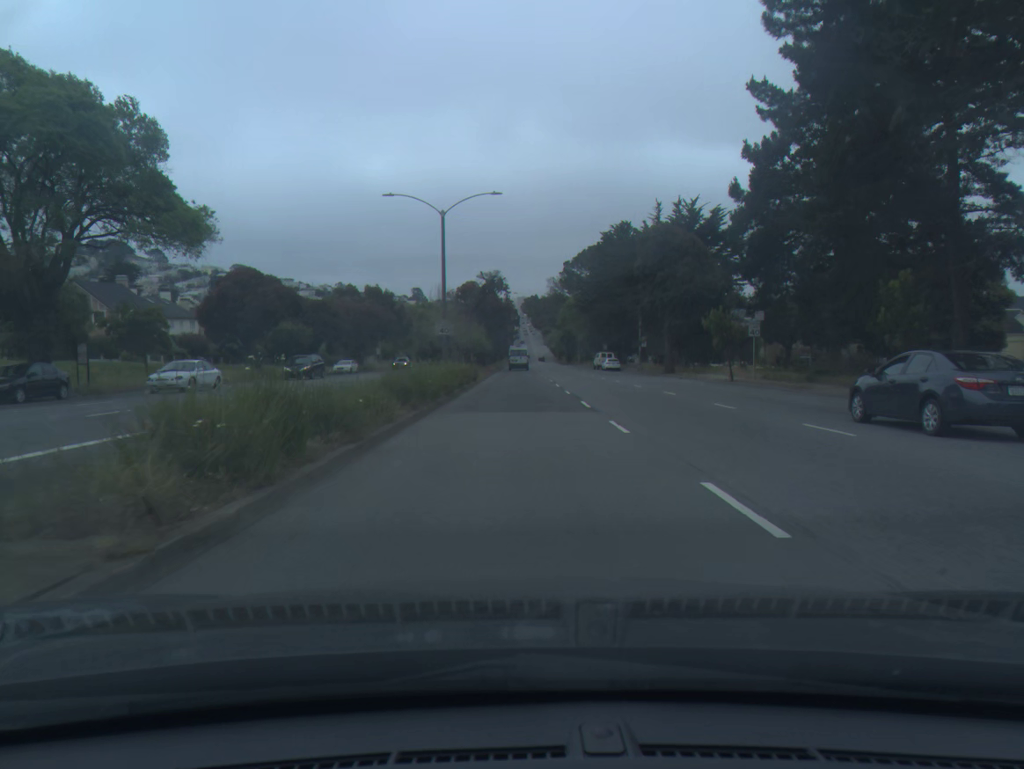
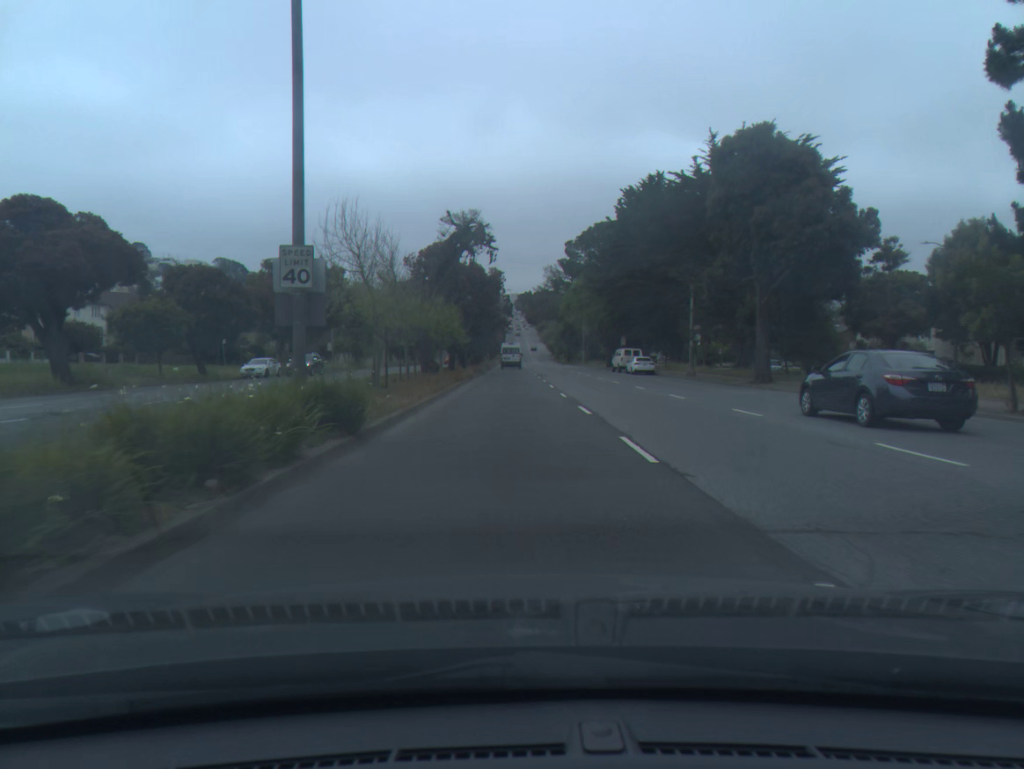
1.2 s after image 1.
(+0.1, +25.2) m; +1°
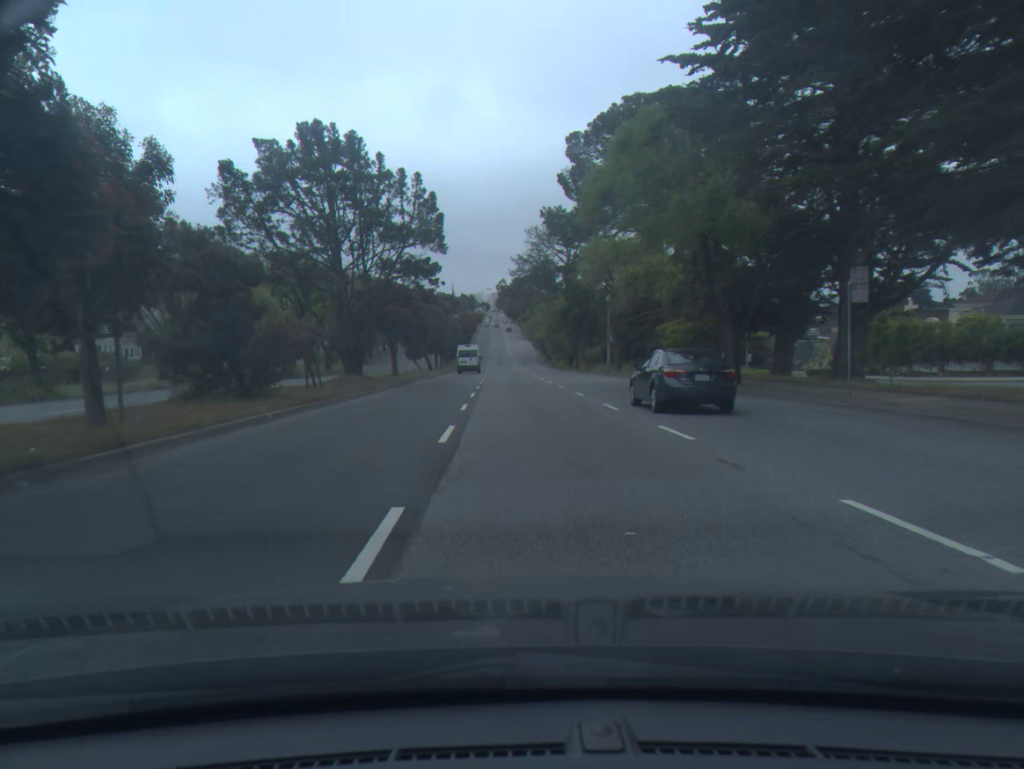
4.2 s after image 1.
(+1.7, +63.8) m; +1°
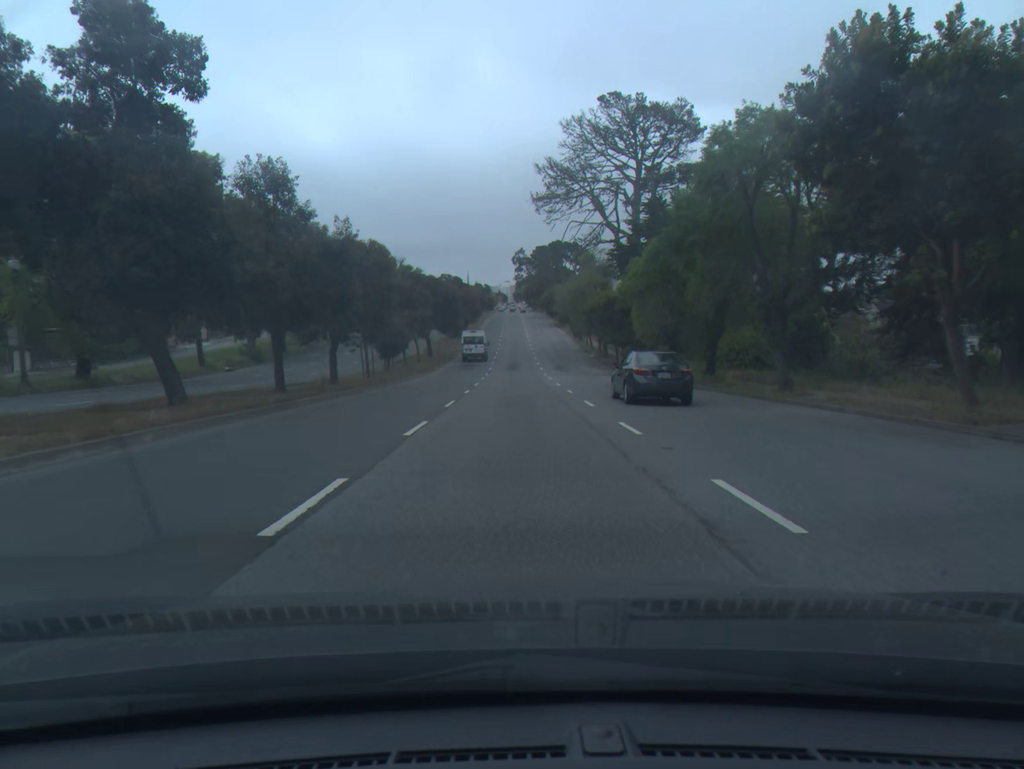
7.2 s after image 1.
(-1.2, +64.2) m; -1°
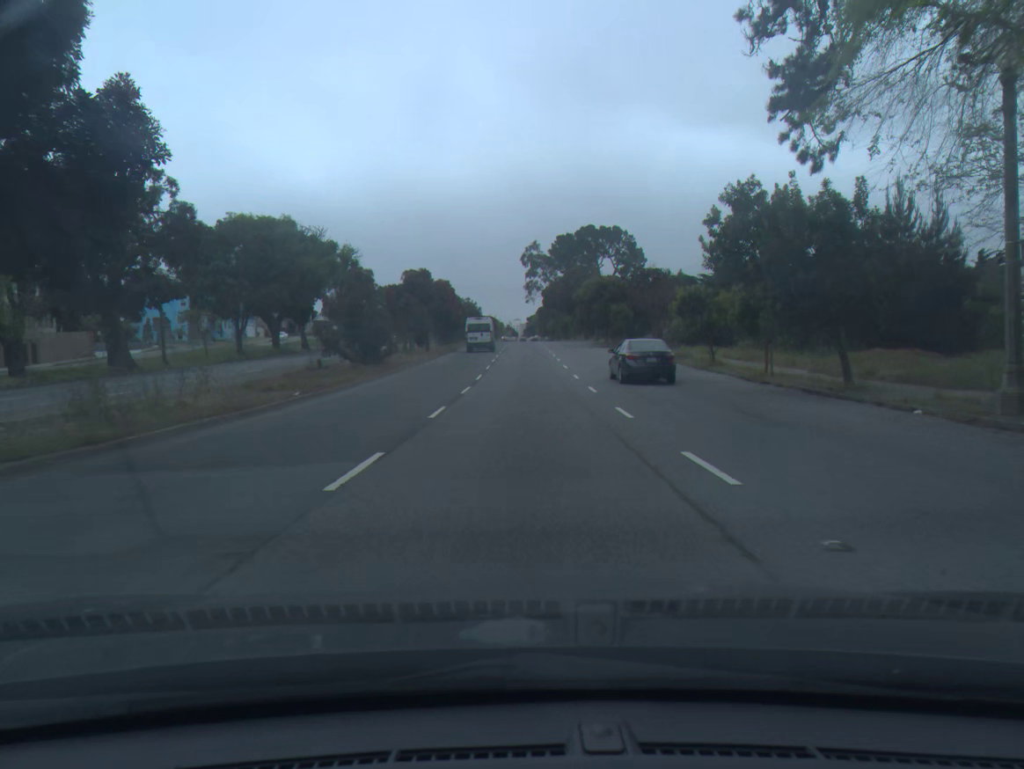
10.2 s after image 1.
(-0.5, +63.4) m; -1°
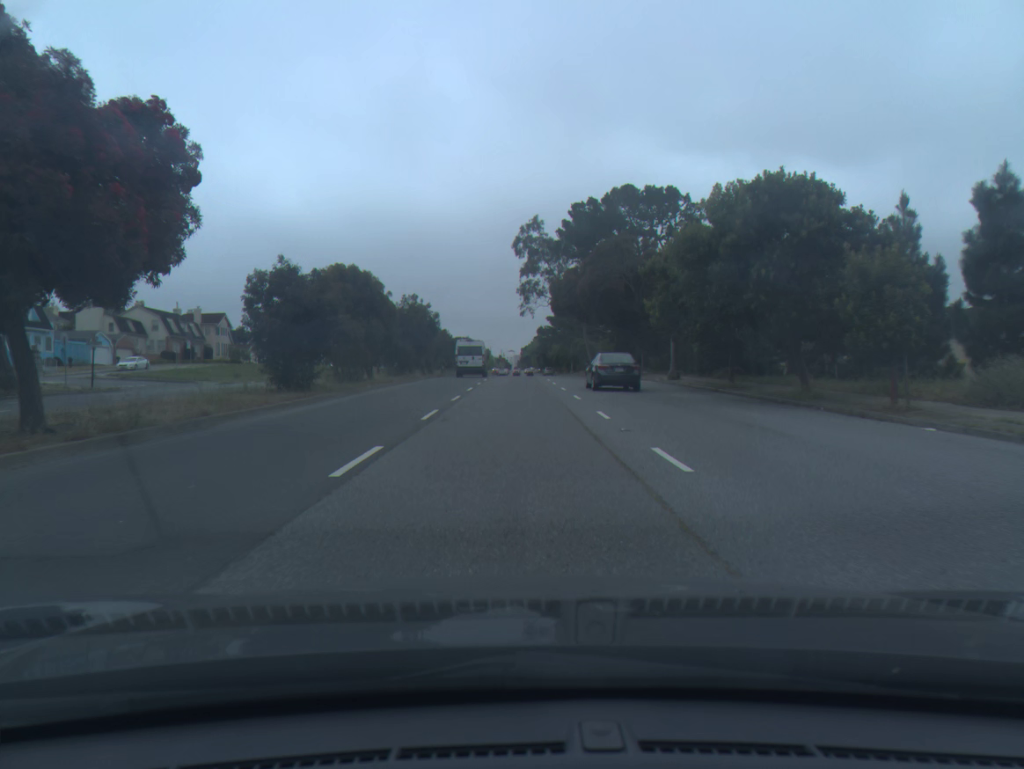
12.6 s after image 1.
(+0.3, +49.2) m; 0°
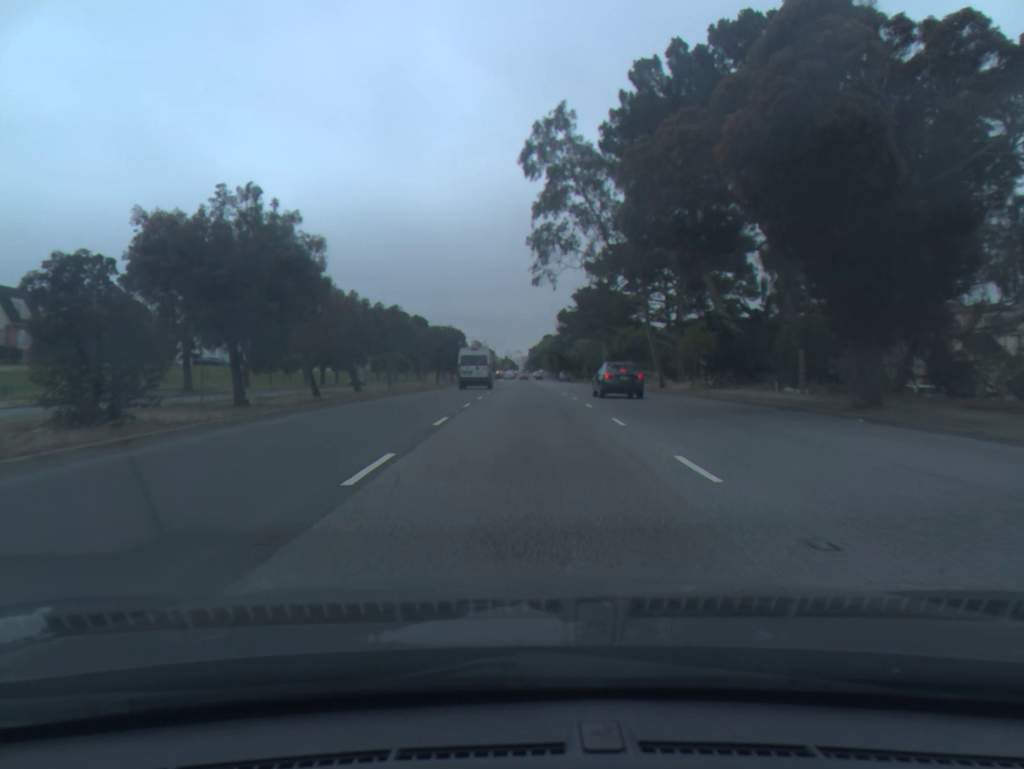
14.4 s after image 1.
(-0.2, +36.6) m; -1°
